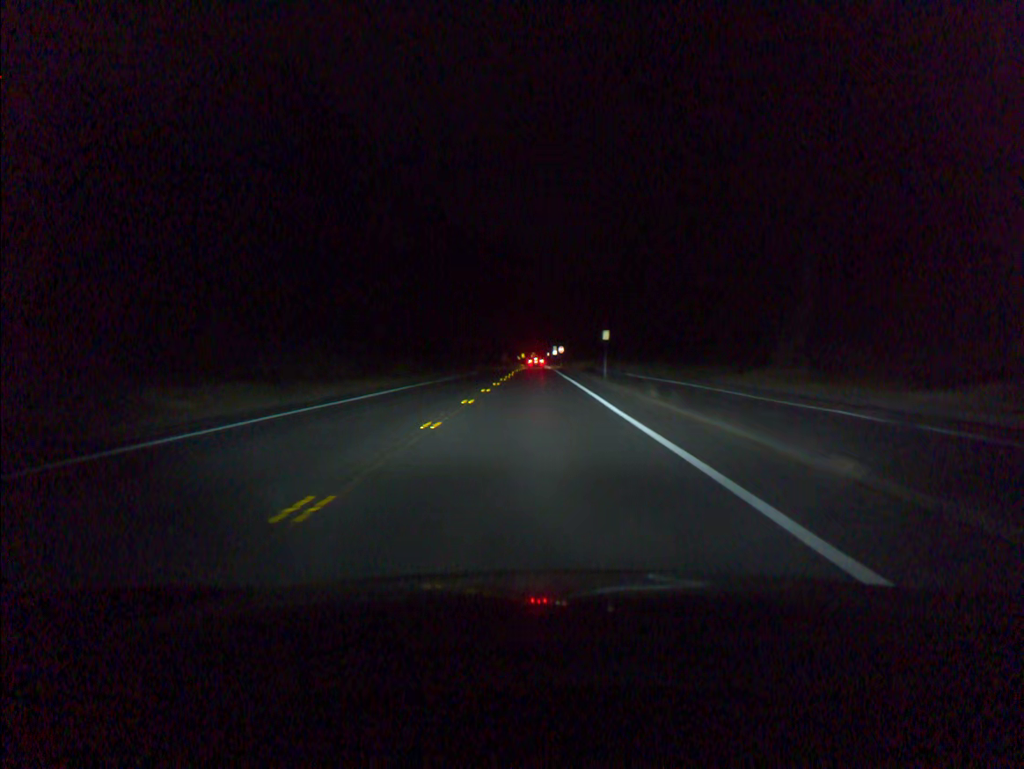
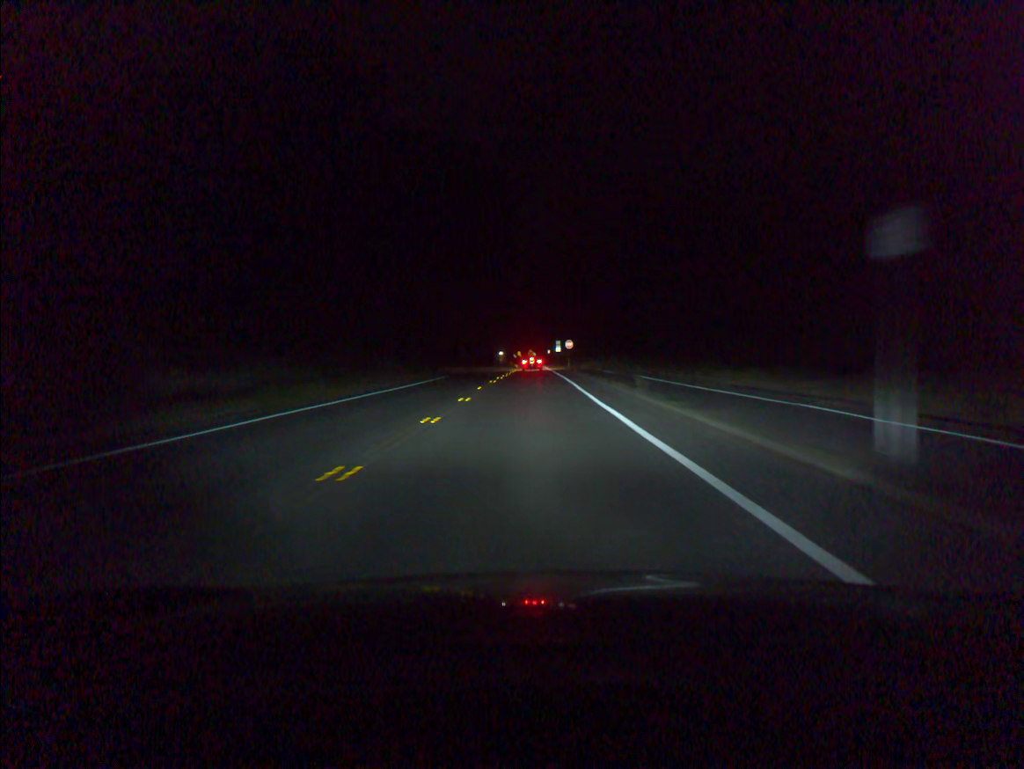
(0.0, +35.0) m; 0°
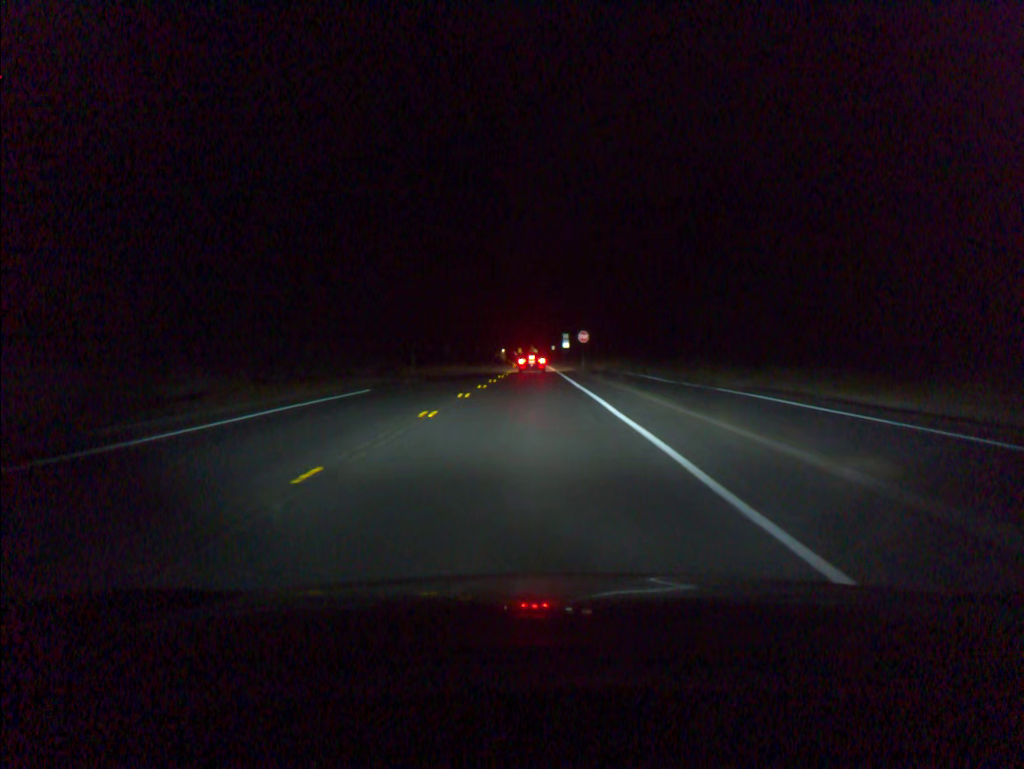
(0.0, +21.8) m; 0°
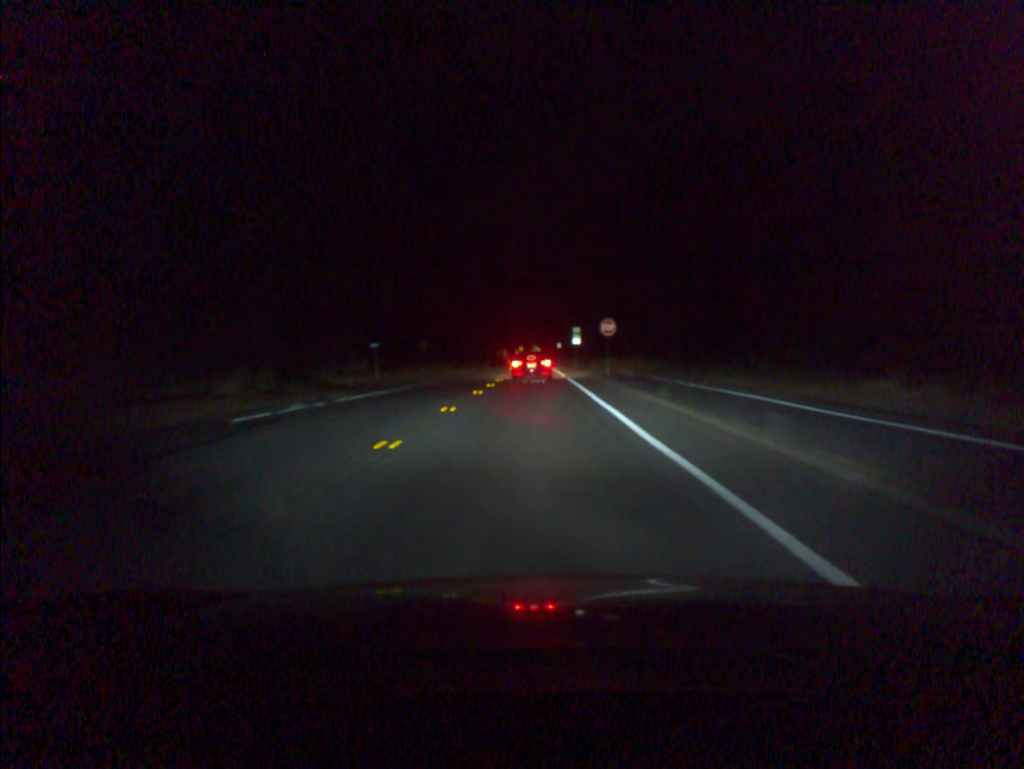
(0.0, +18.9) m; 0°
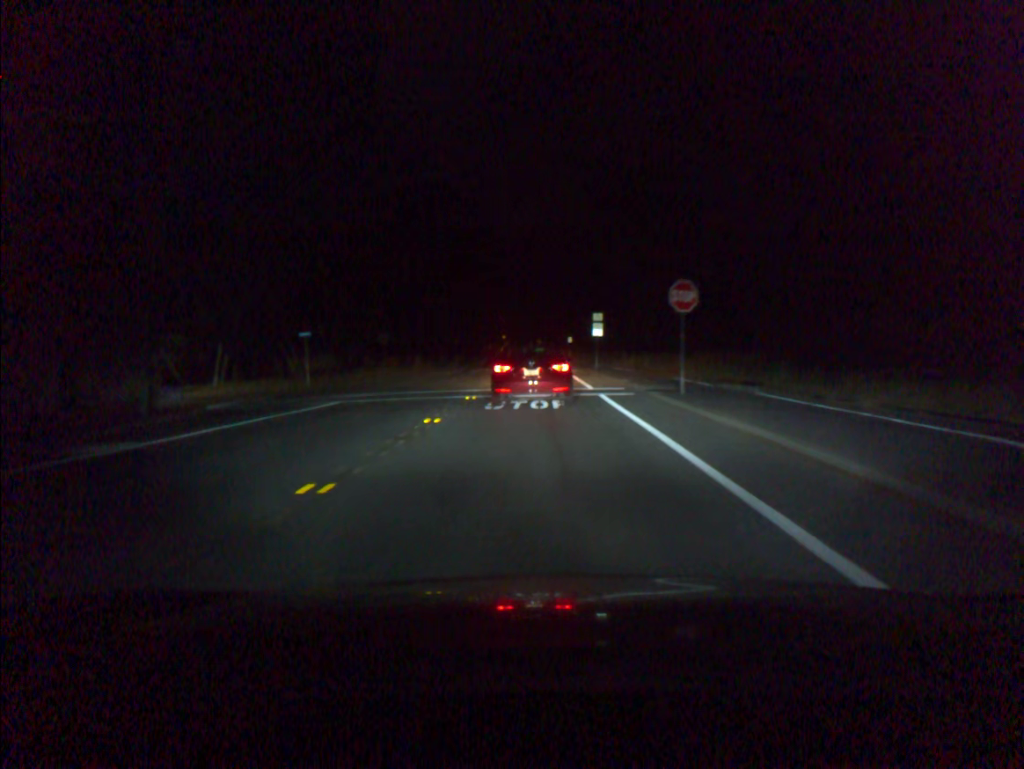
(0.0, +19.8) m; 0°
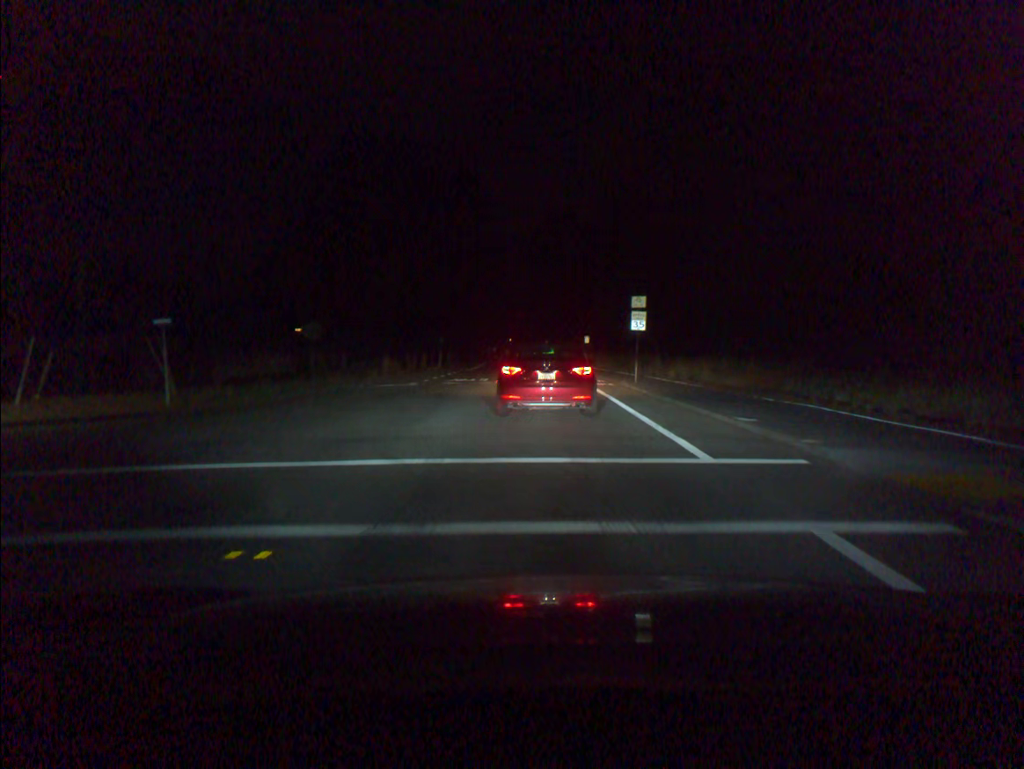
(-0.2, +17.2) m; -1°
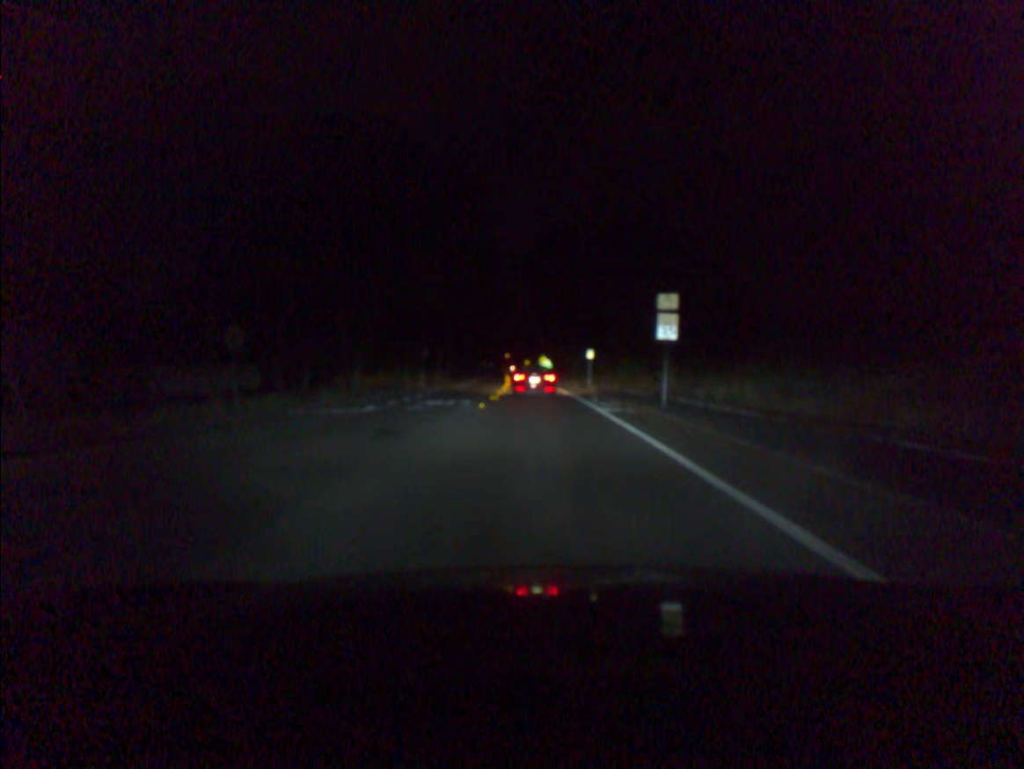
(+0.1, +8.3) m; +1°
